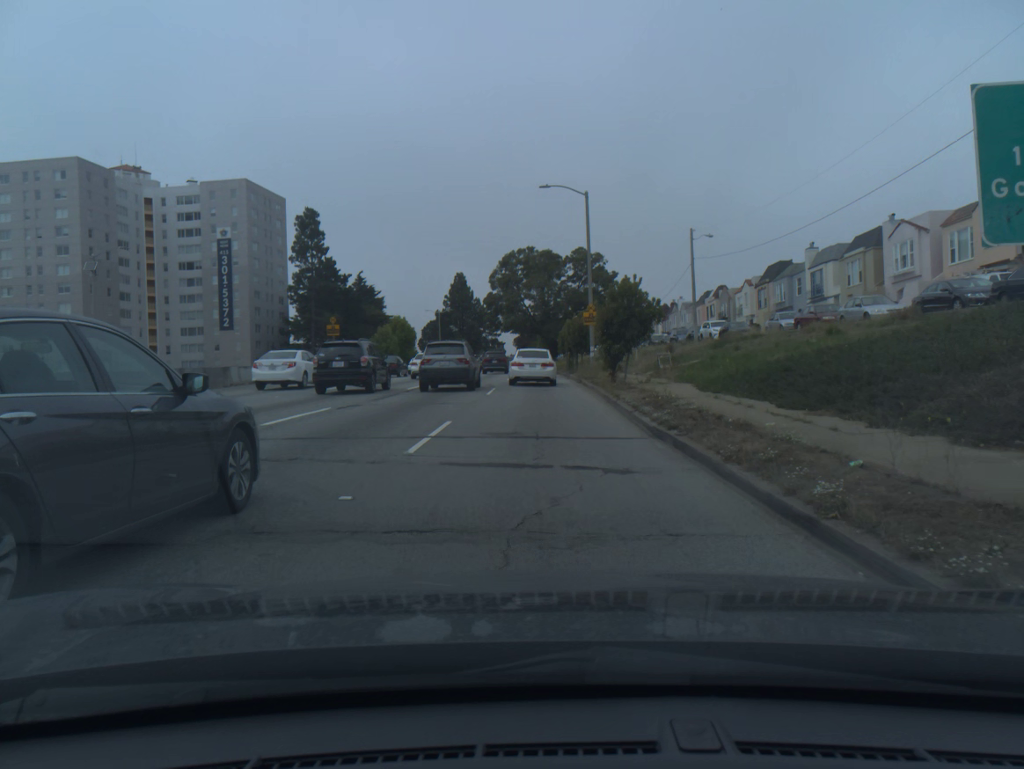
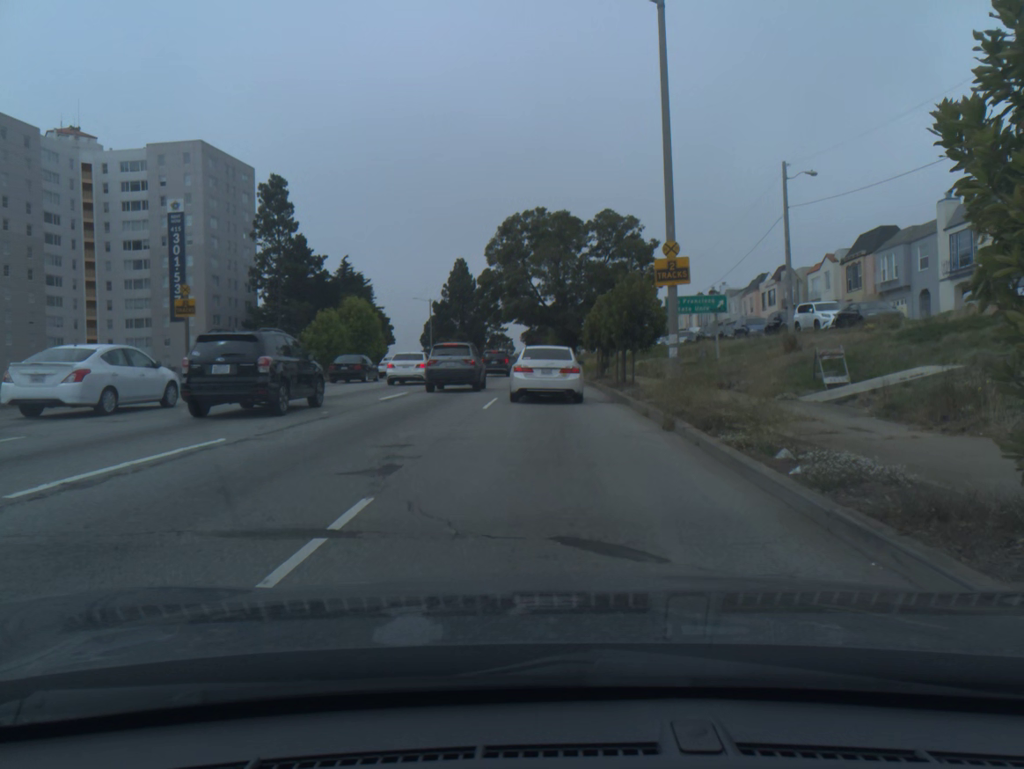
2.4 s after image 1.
(-0.2, +21.6) m; -1°
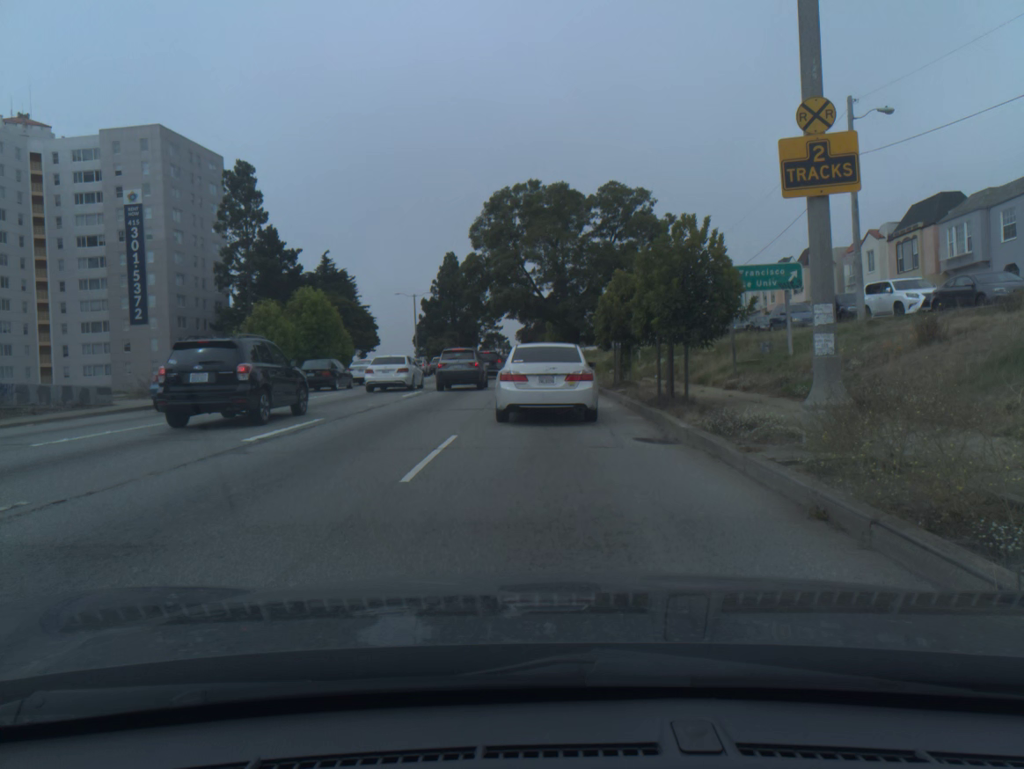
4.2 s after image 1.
(0.0, +9.9) m; 0°
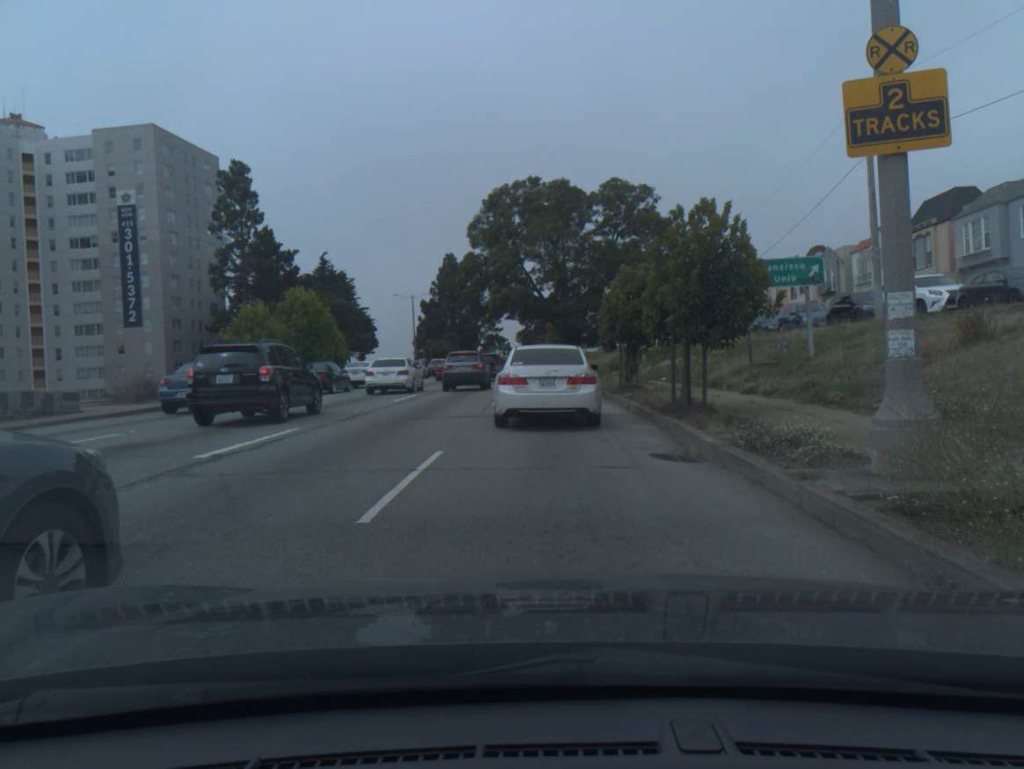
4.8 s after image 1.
(0.0, +1.8) m; +1°
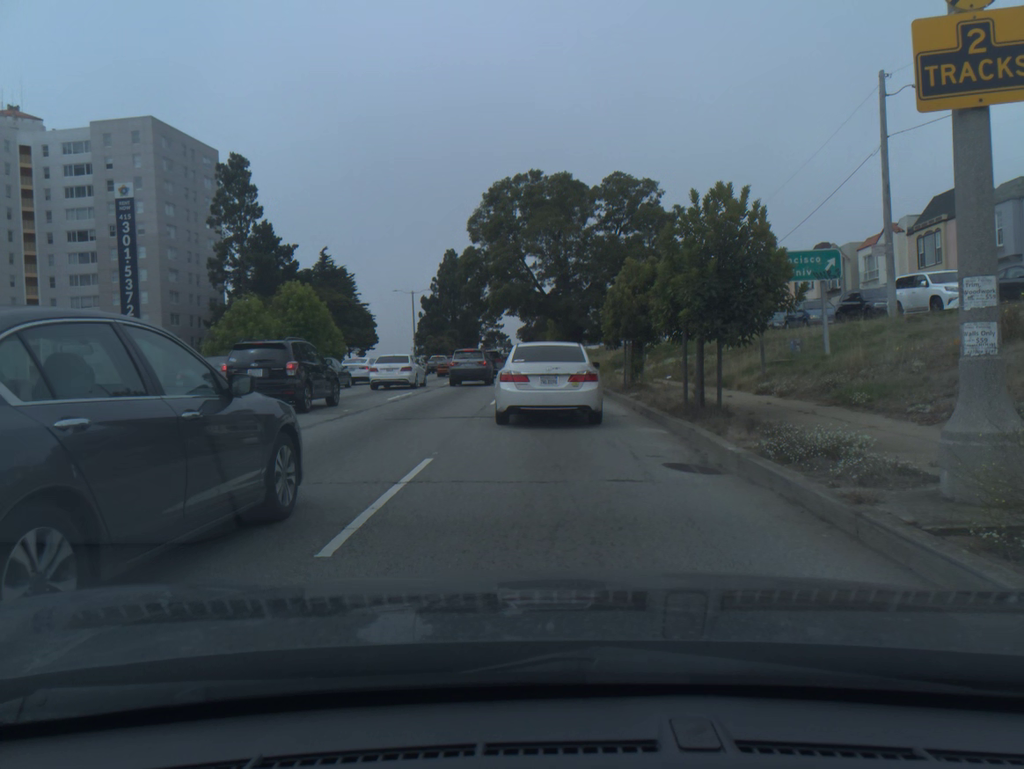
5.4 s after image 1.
(0.0, +1.2) m; -1°
